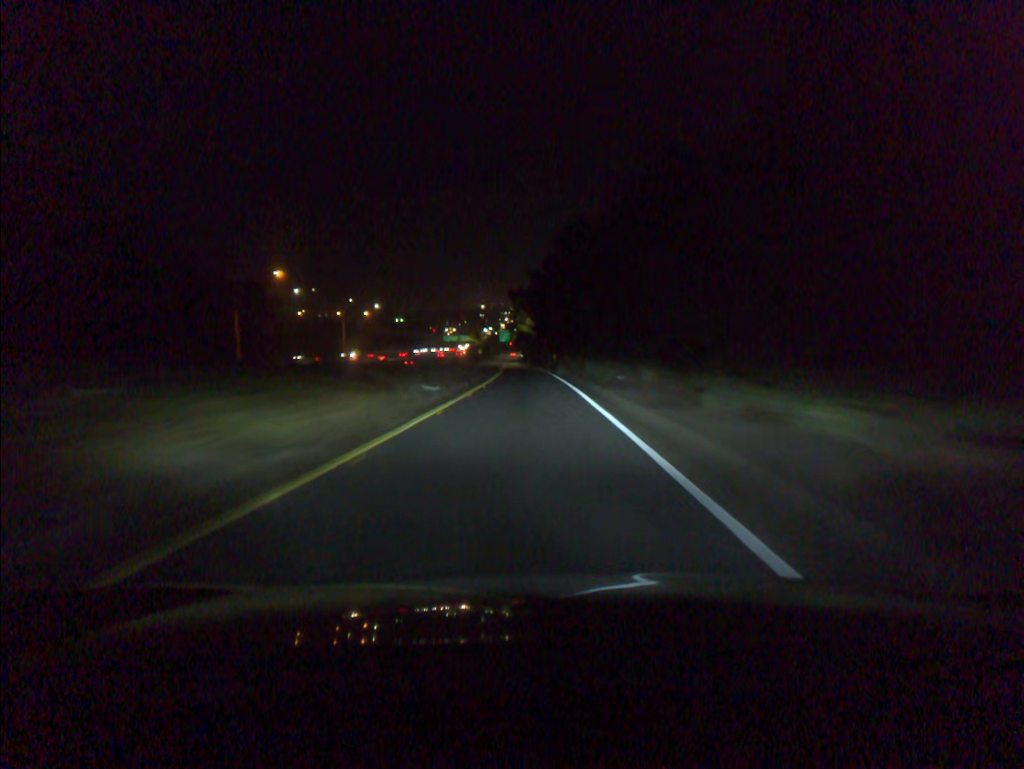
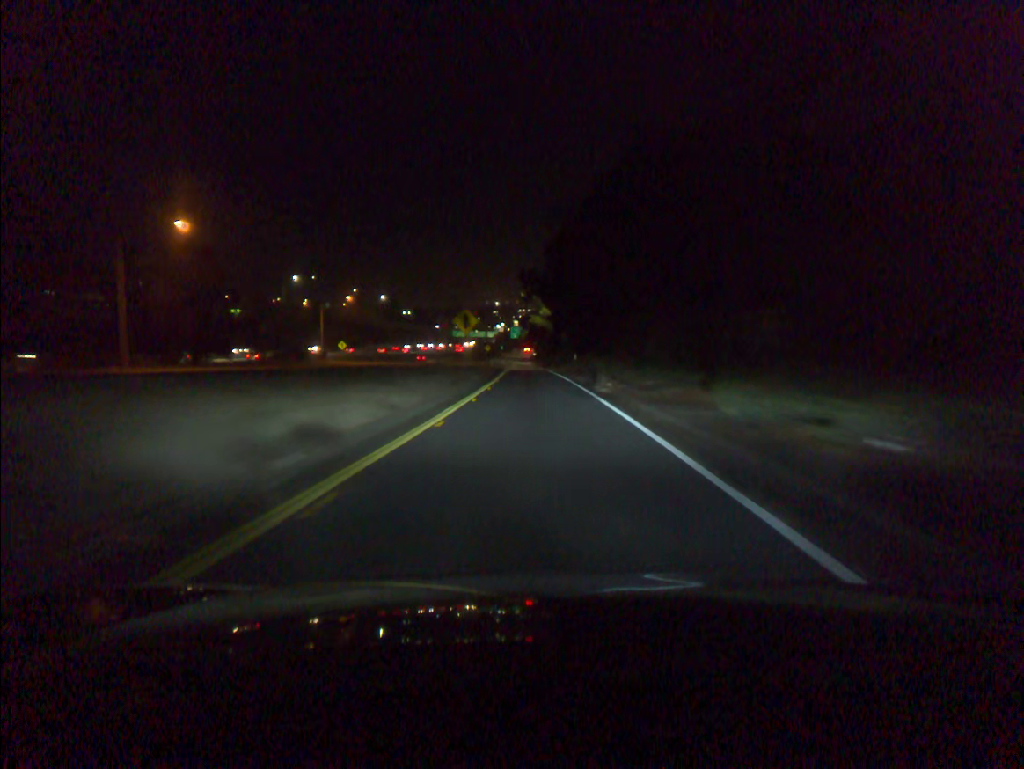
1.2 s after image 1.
(-0.2, +24.9) m; -1°
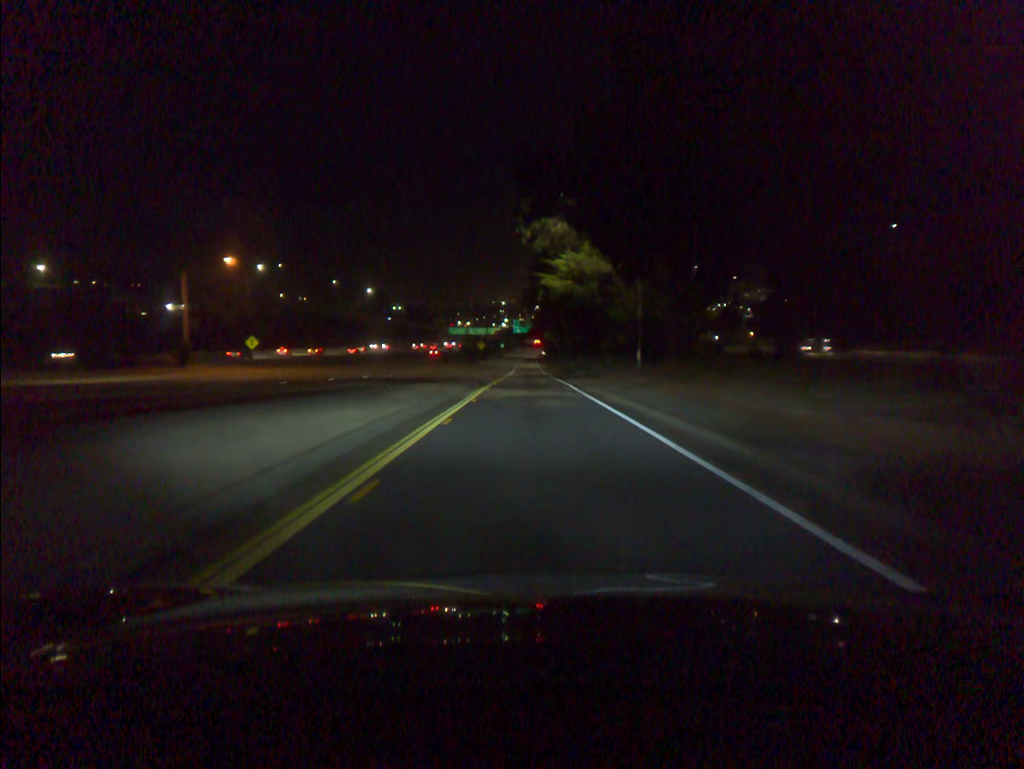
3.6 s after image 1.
(-0.4, +50.9) m; 0°
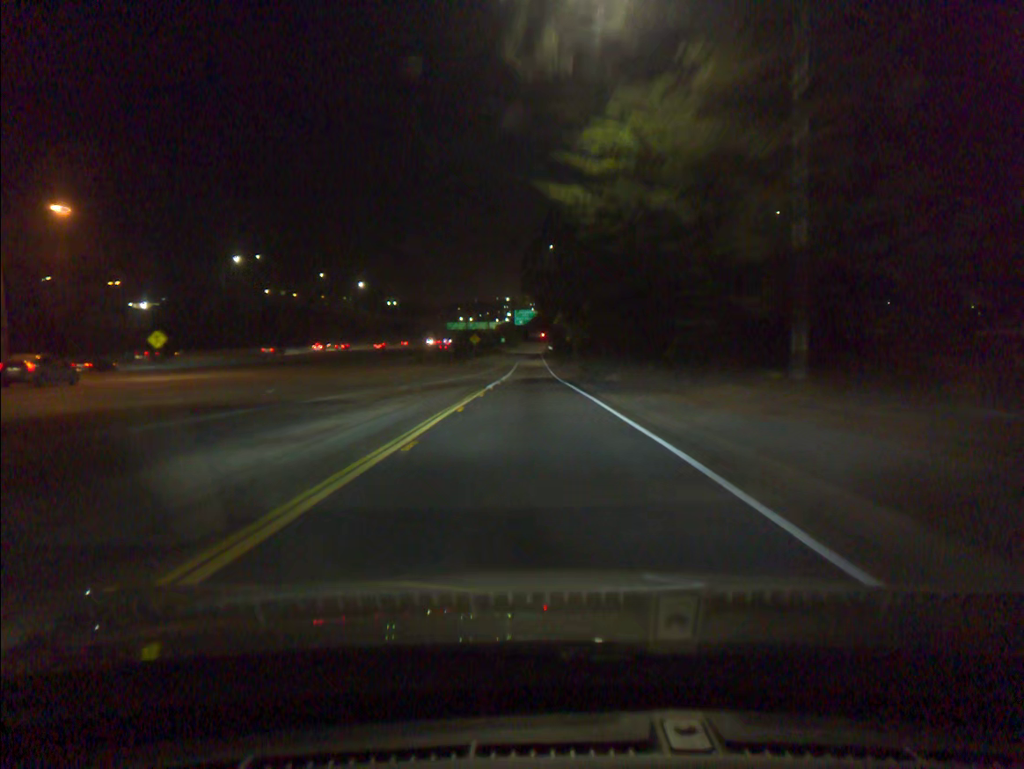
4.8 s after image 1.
(-0.1, +25.9) m; 0°
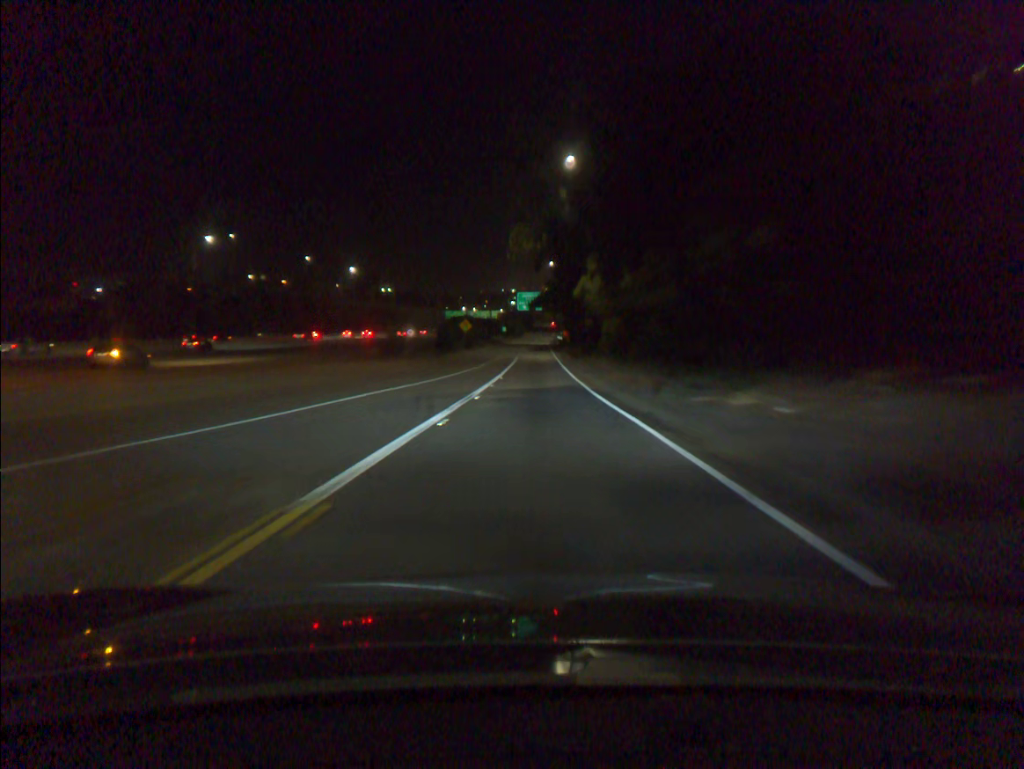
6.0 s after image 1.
(-0.1, +26.1) m; 0°
